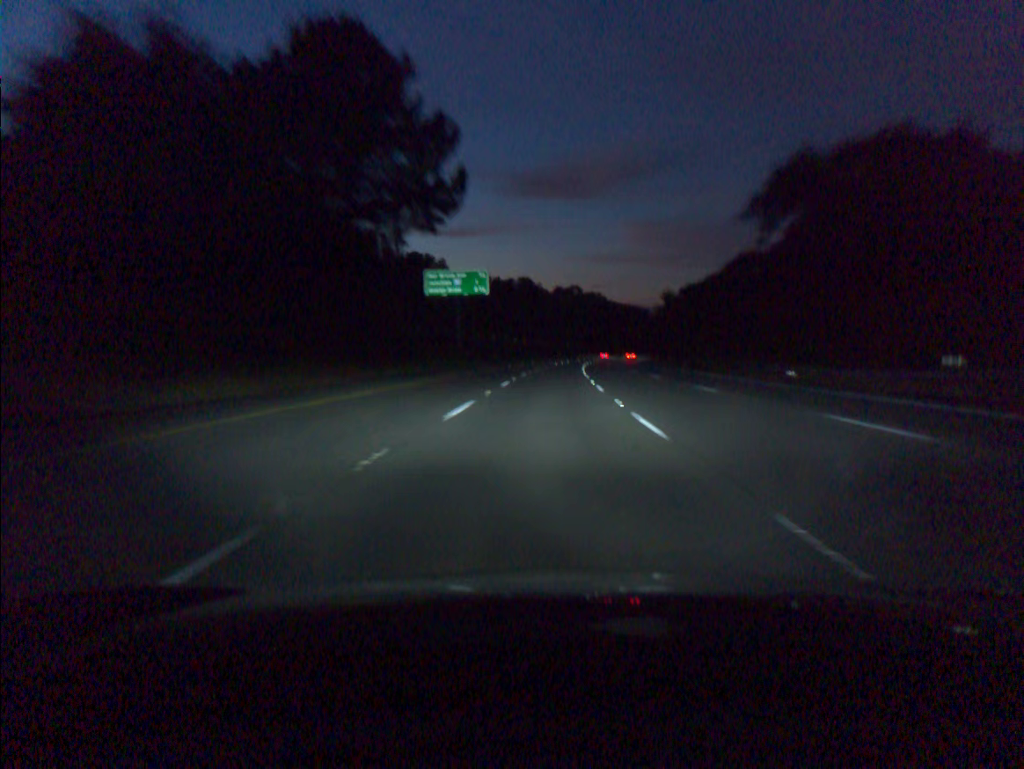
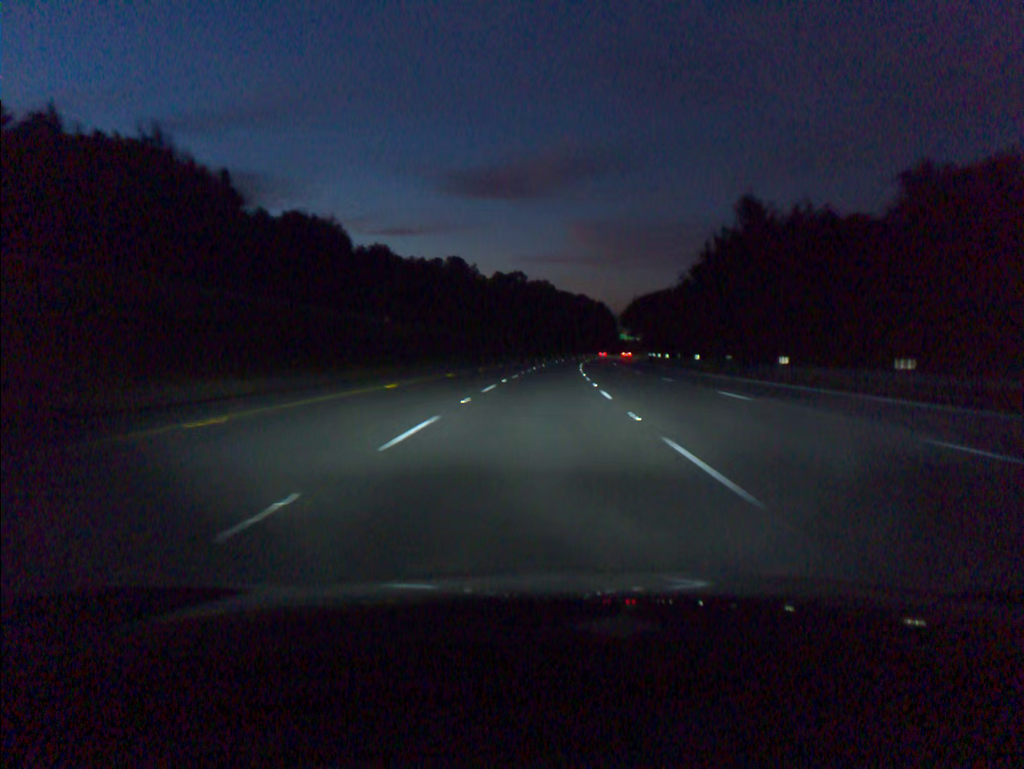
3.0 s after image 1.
(+3.4, +92.5) m; +4°
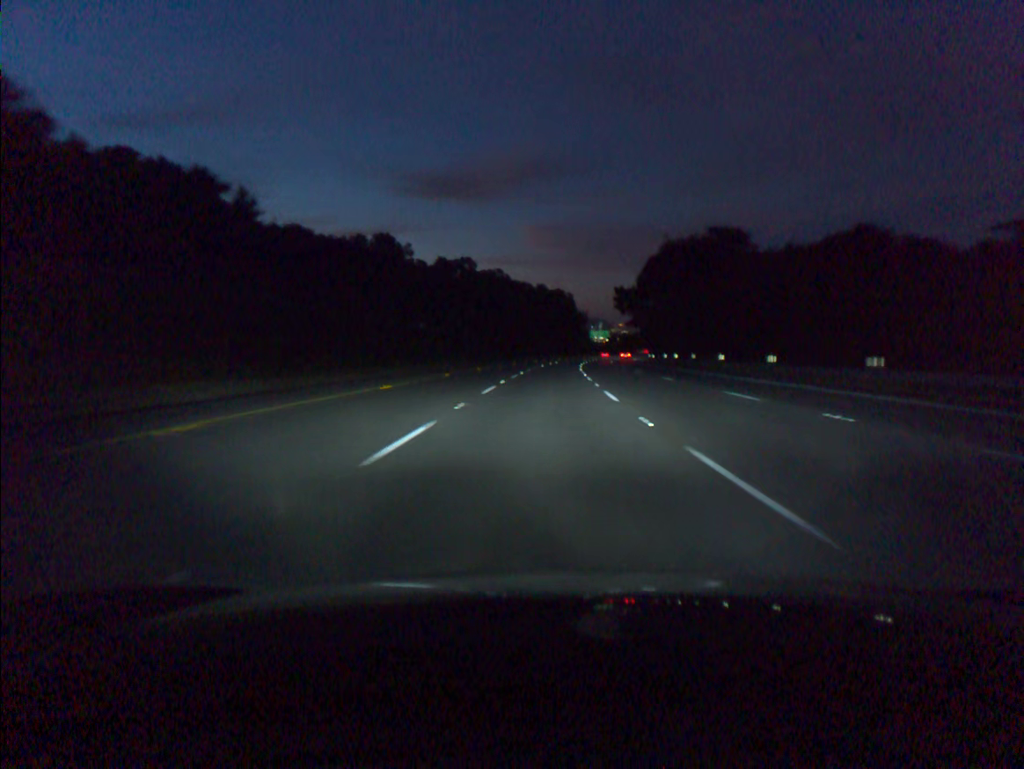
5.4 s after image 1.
(+1.9, +74.1) m; +3°
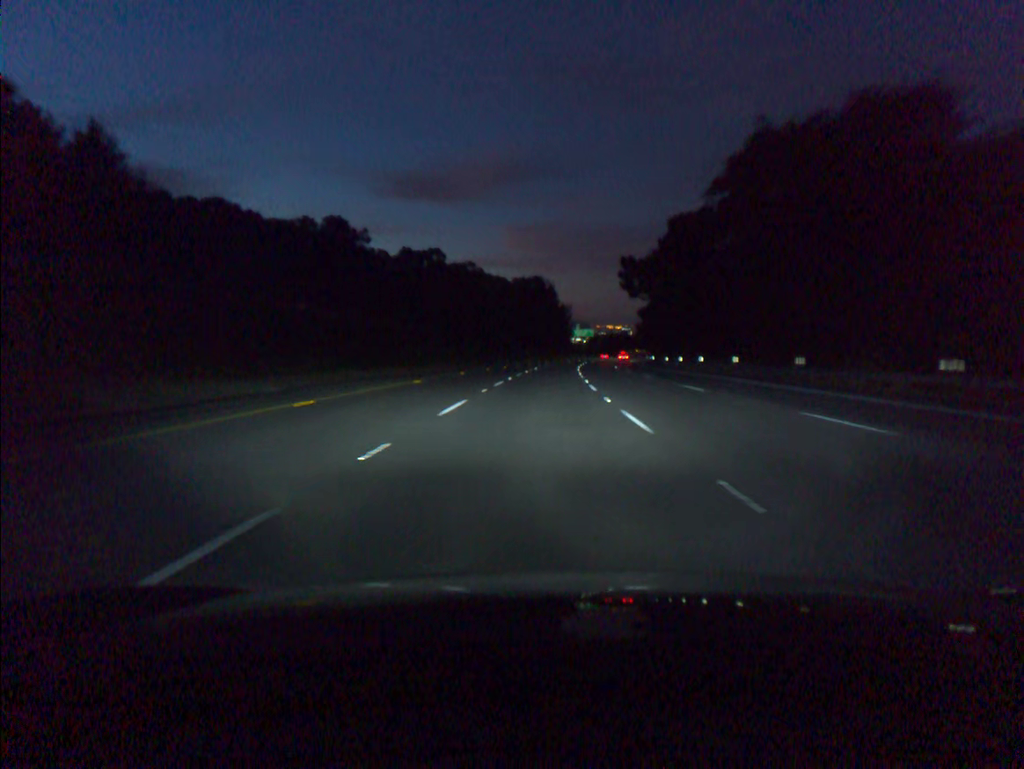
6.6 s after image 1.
(+0.5, +37.0) m; +2°
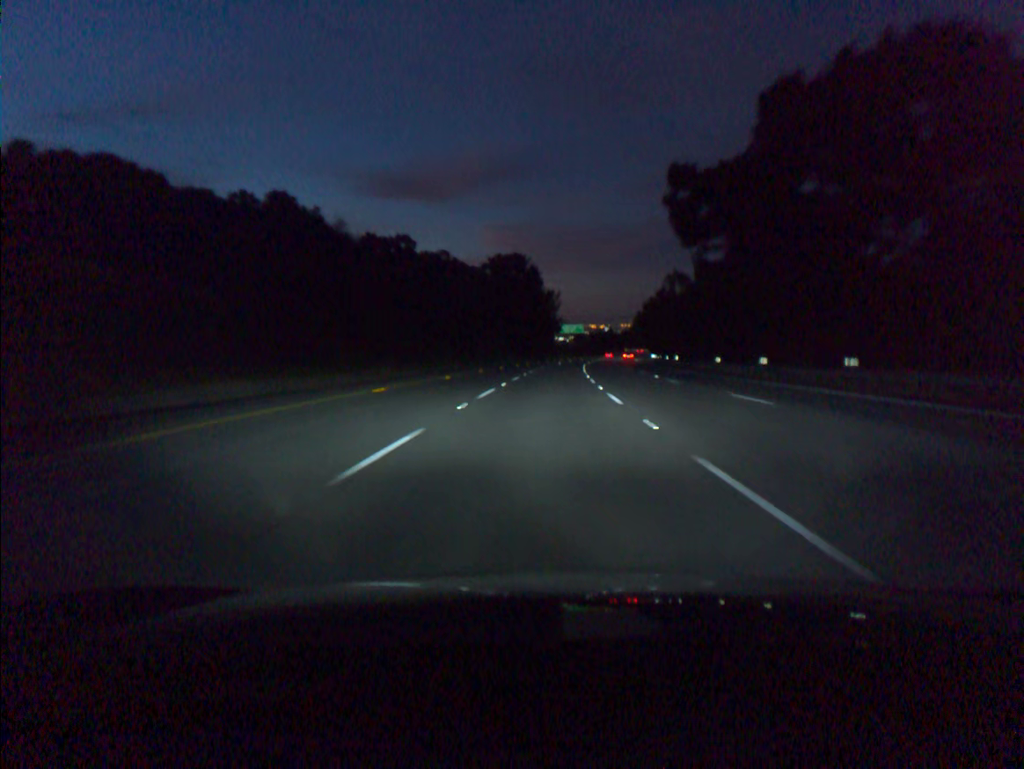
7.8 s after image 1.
(+0.4, +37.0) m; +1°
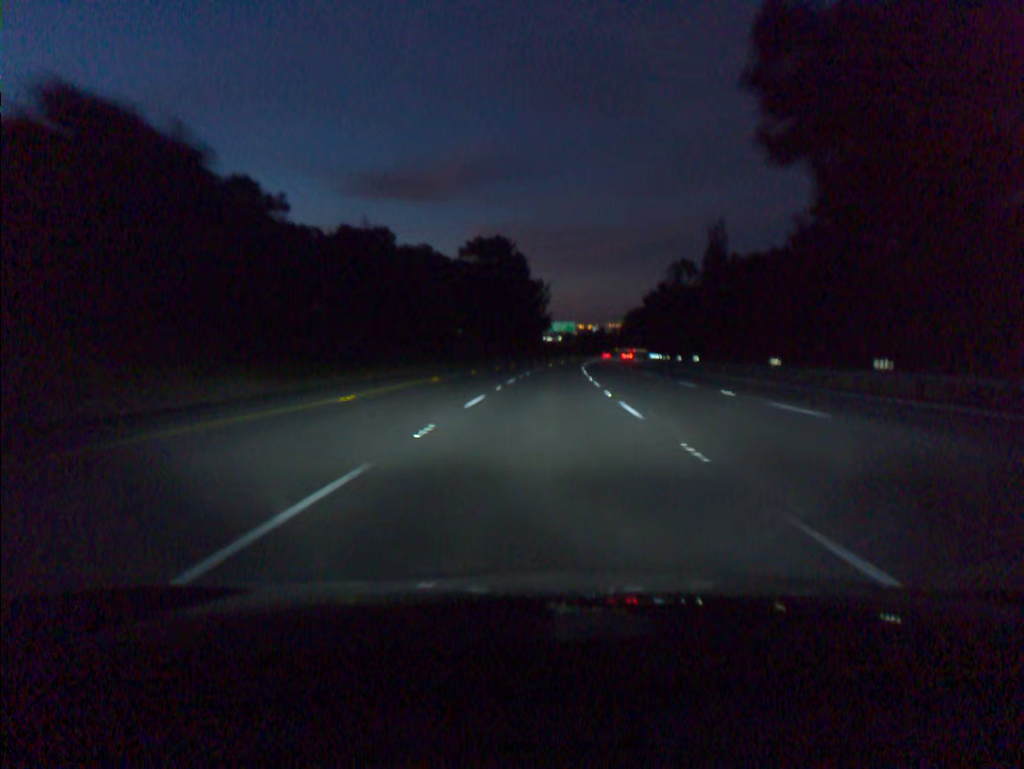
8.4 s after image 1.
(+0.2, +18.5) m; +1°
